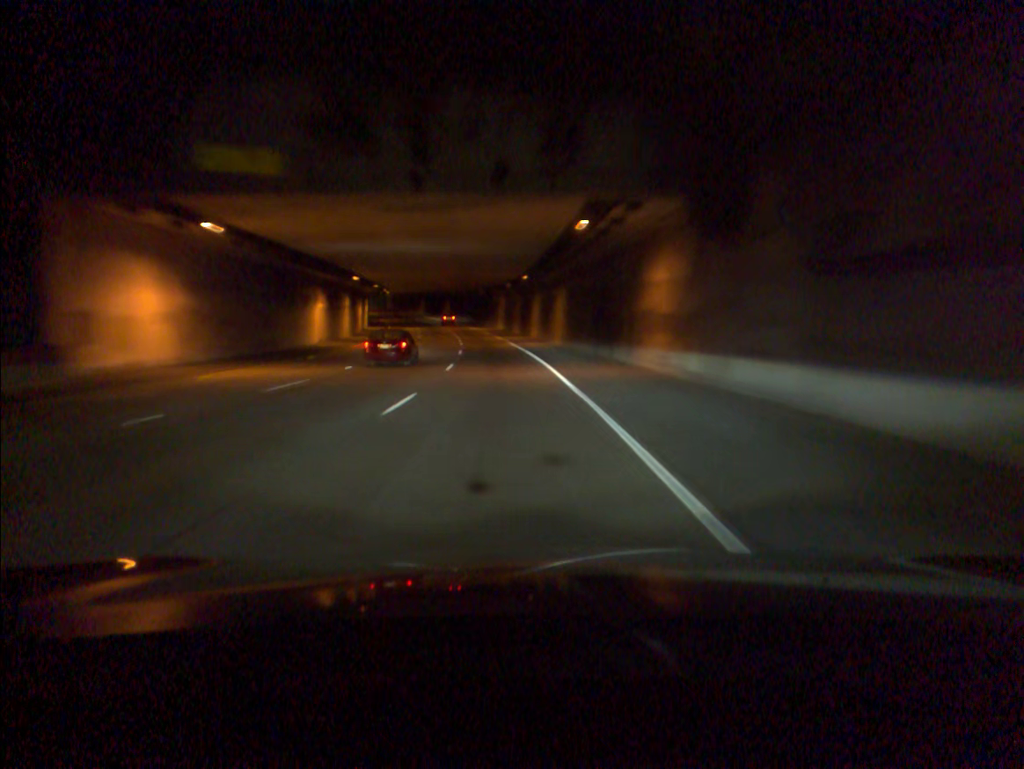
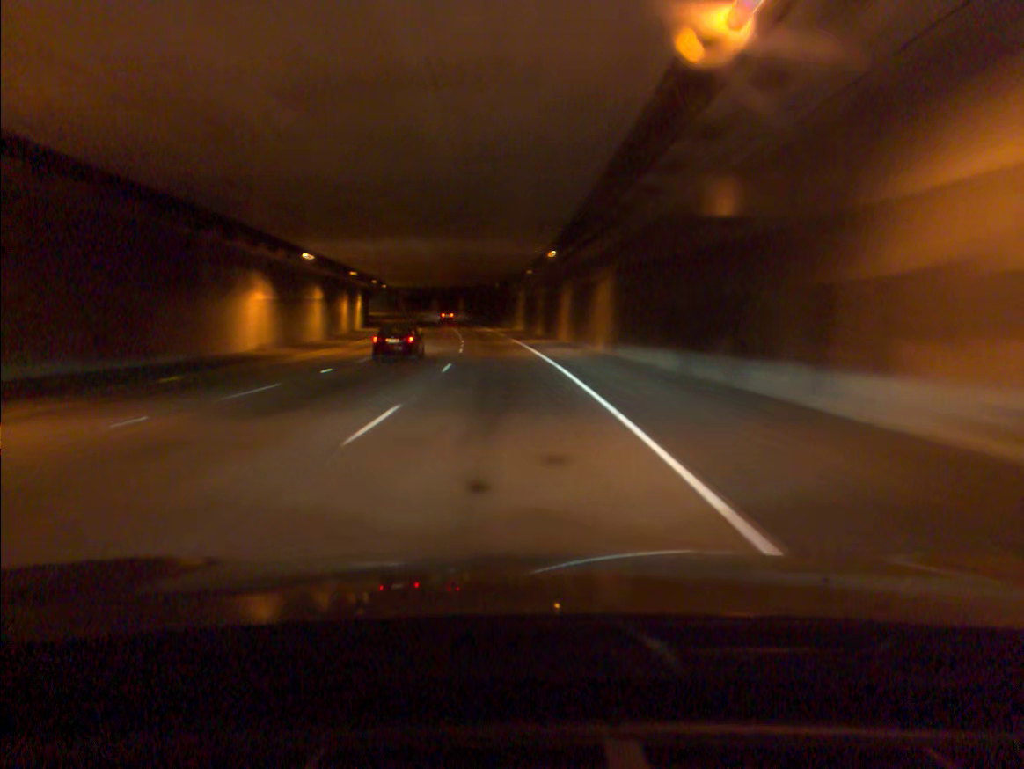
(-0.2, +17.6) m; -1°
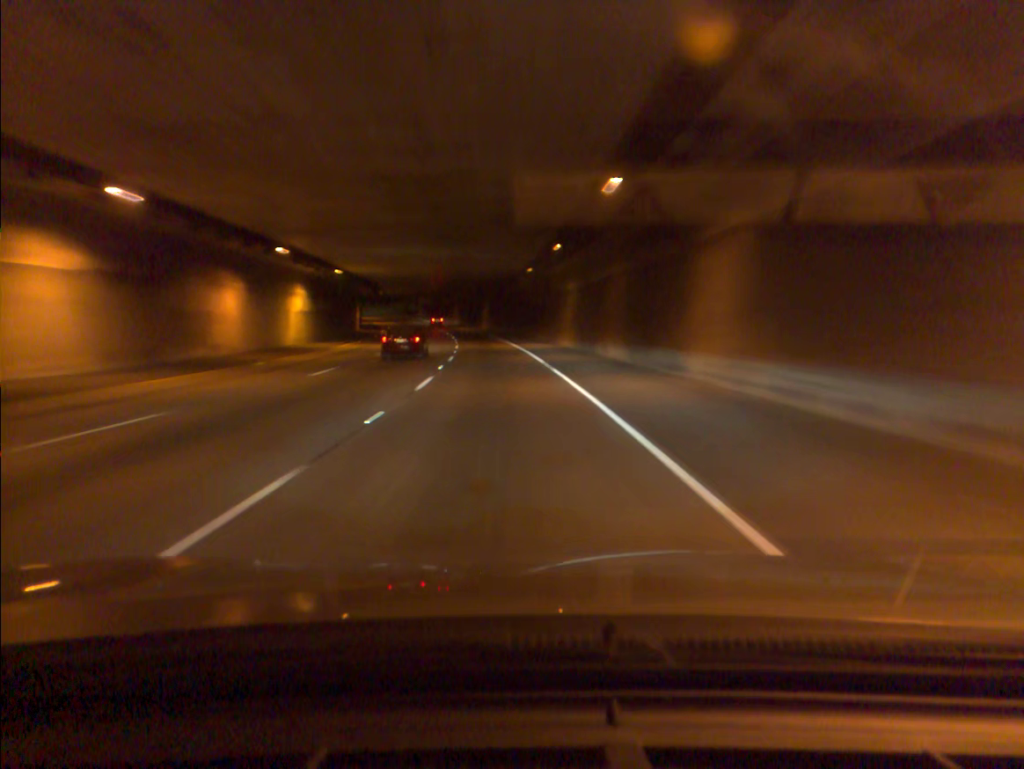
(-0.8, +35.3) m; -3°
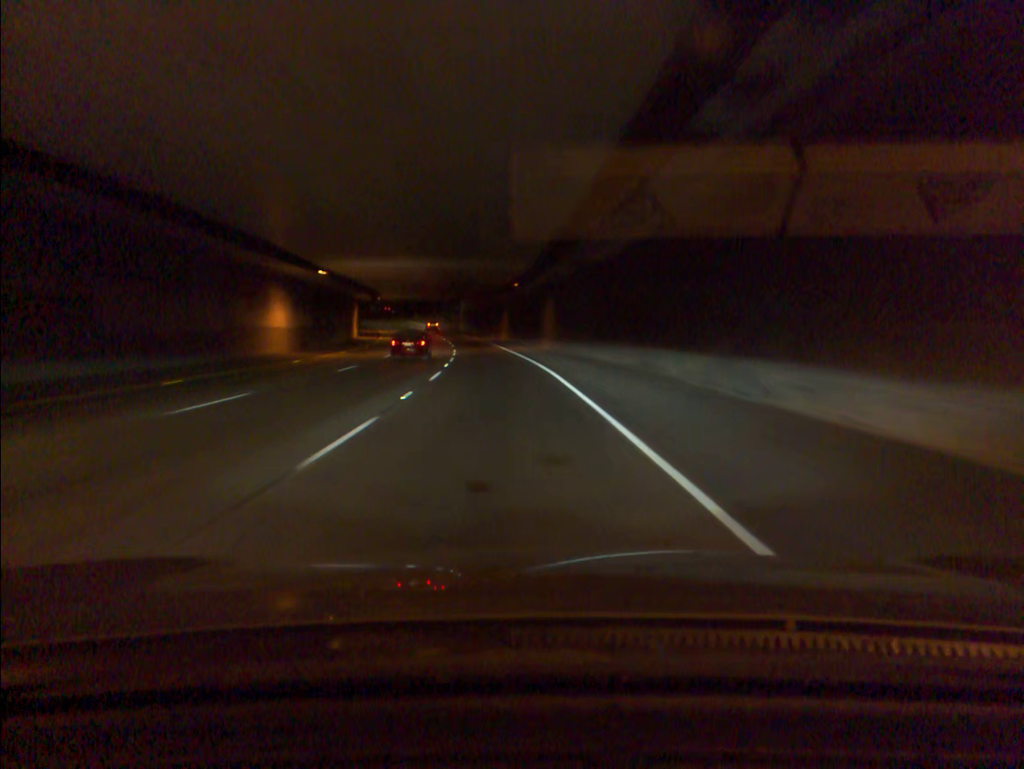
(-2.3, +53.0) m; -5°
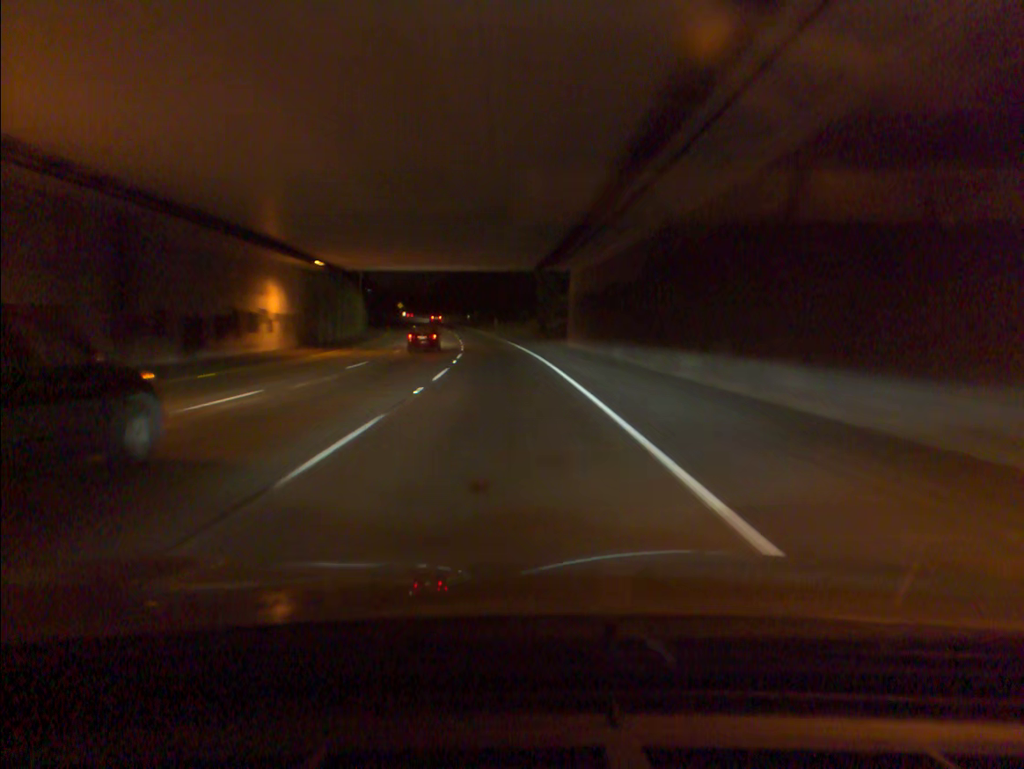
(-6.2, +86.3) m; -8°
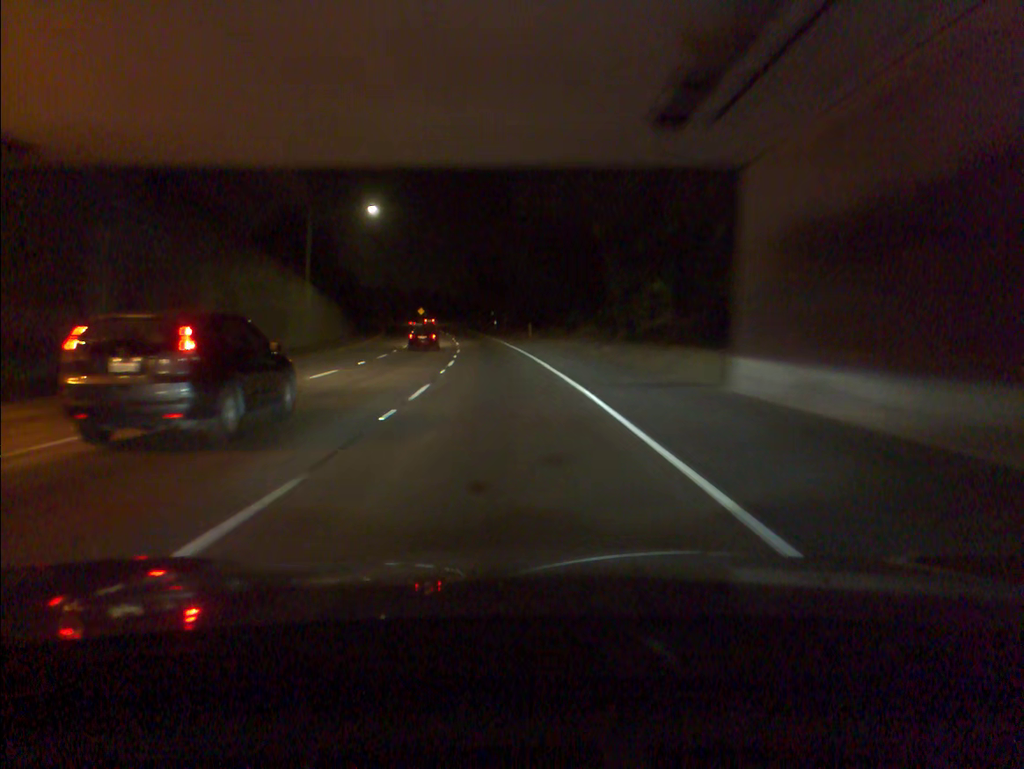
(-0.9, +34.3) m; -3°
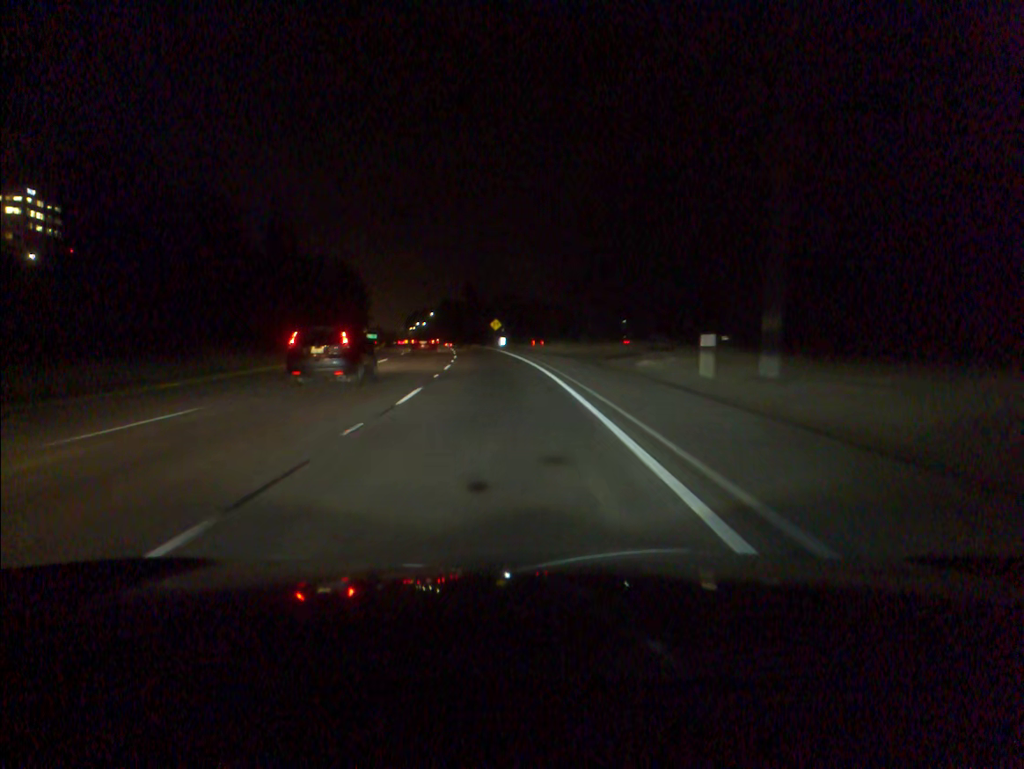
(-5.8, +85.2) m; -8°
